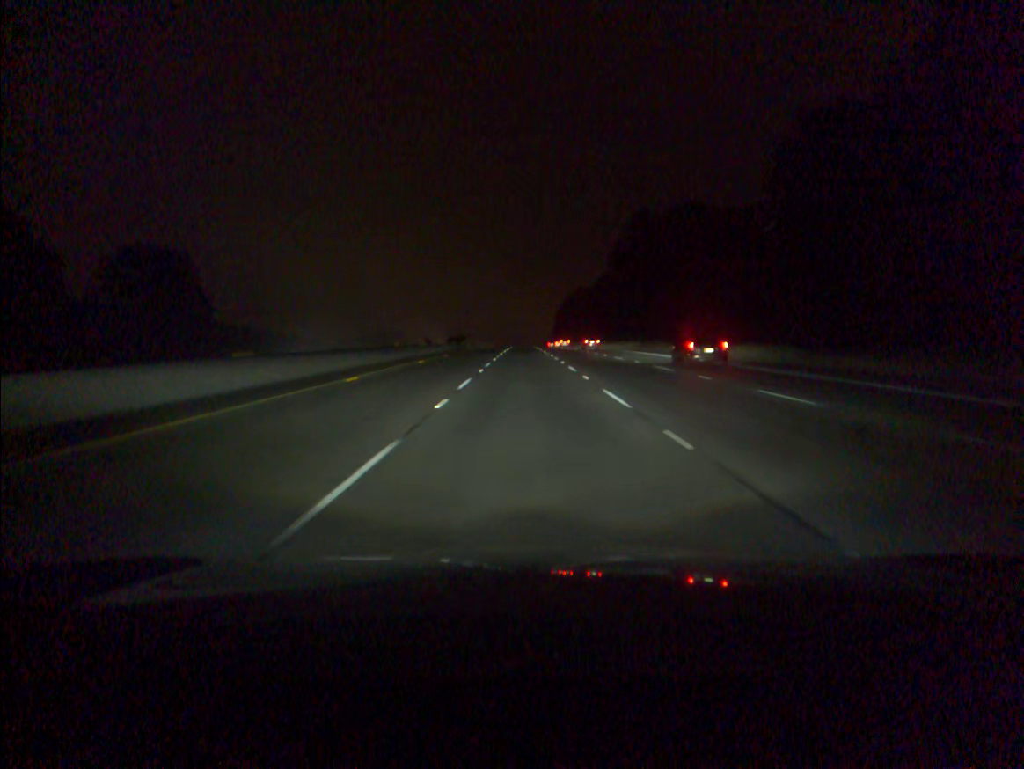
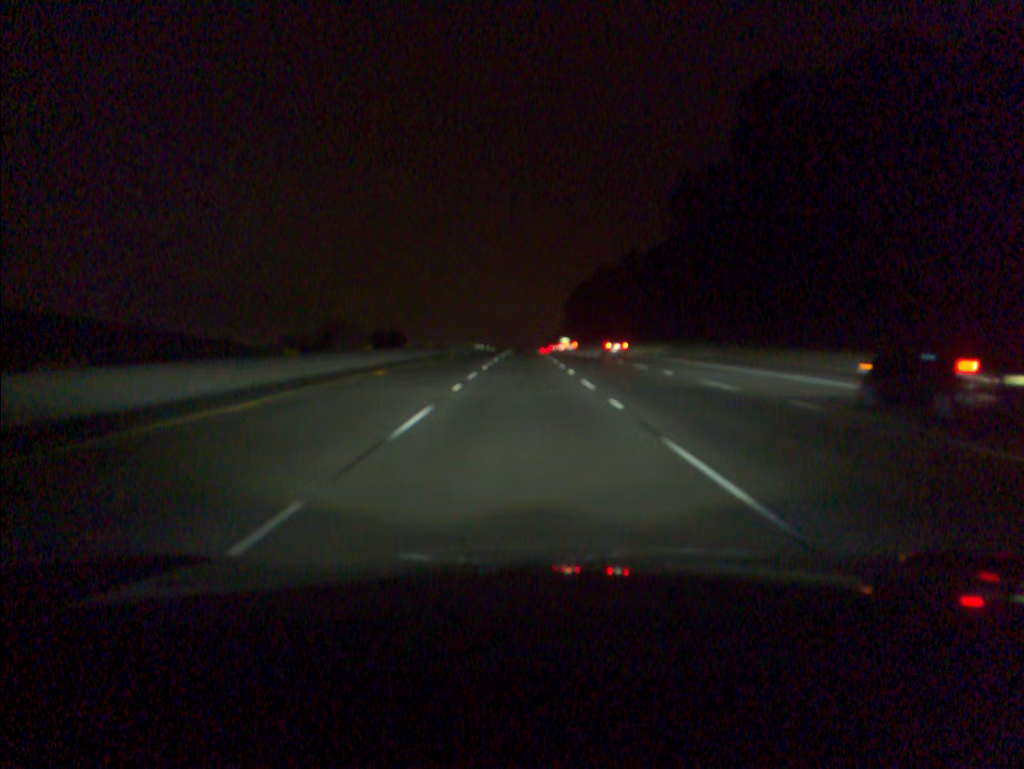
(0.0, +82.5) m; 0°
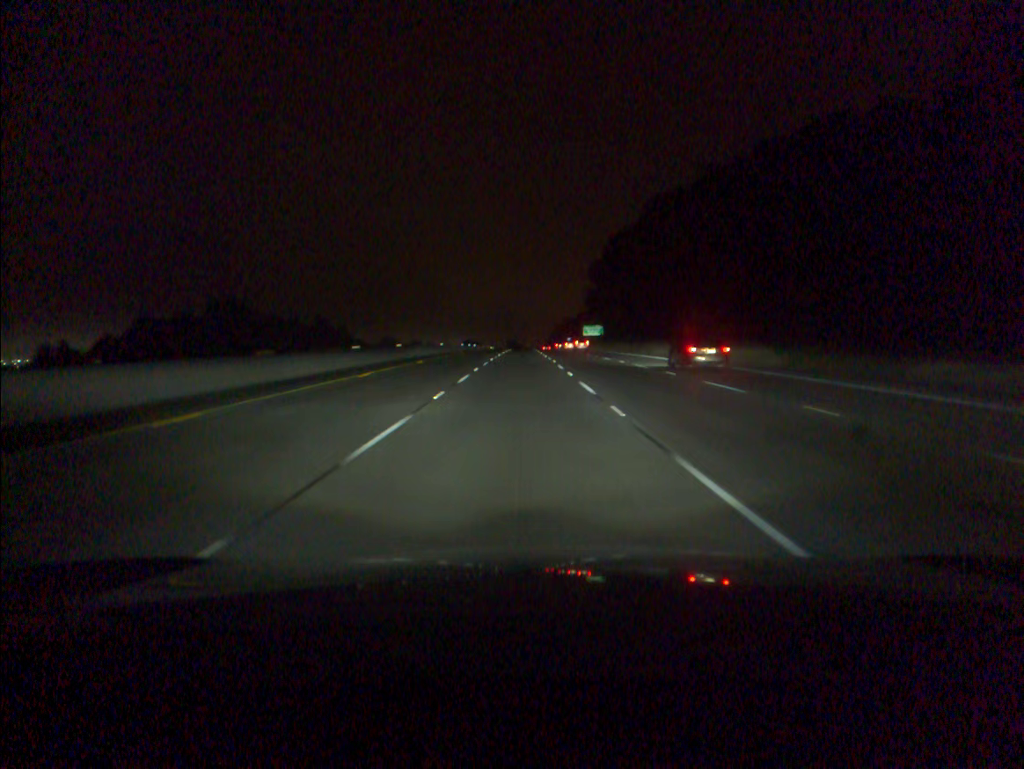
(0.0, +104.0) m; 0°
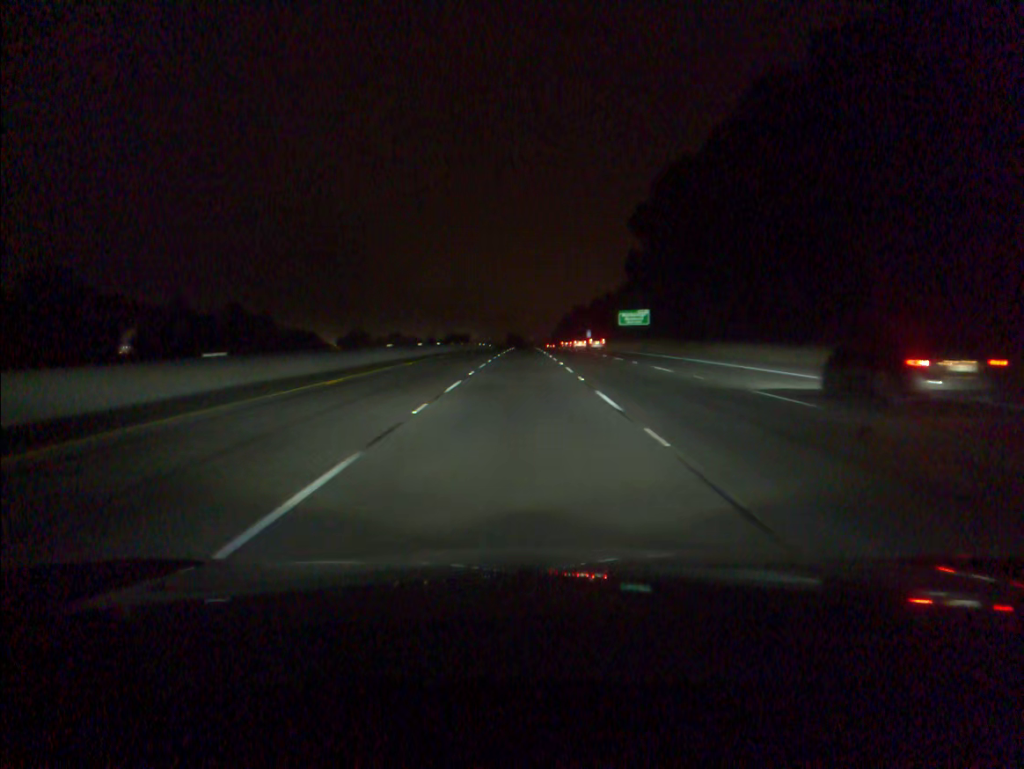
(-0.1, +62.9) m; 0°
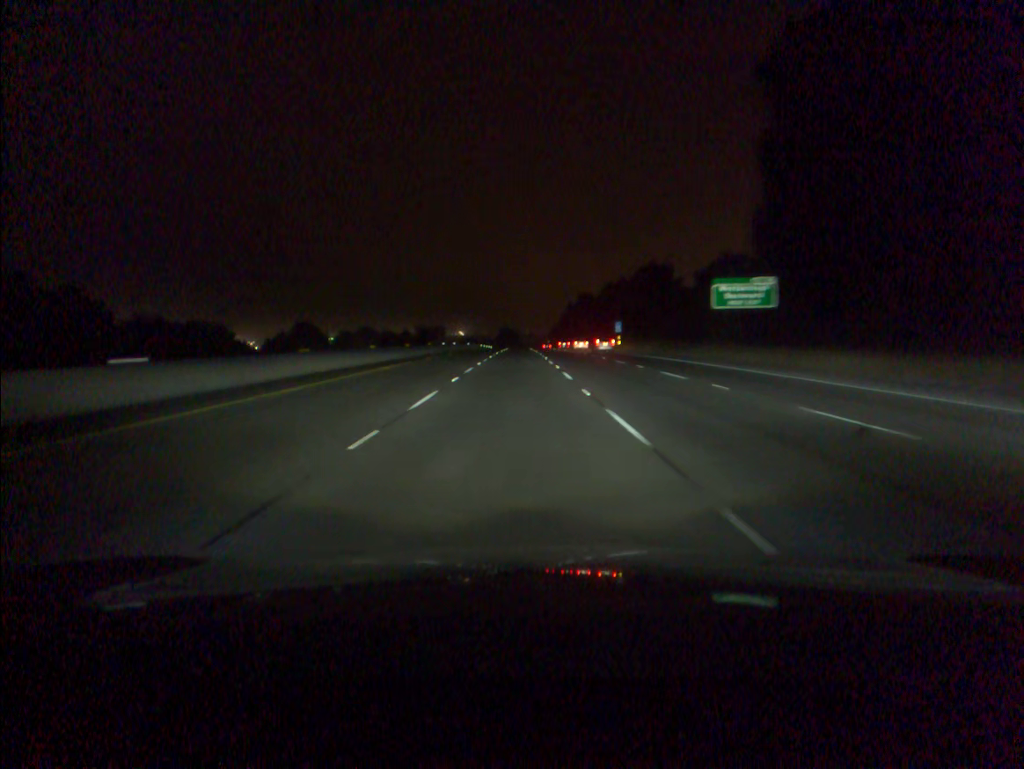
(+0.2, +63.0) m; 0°
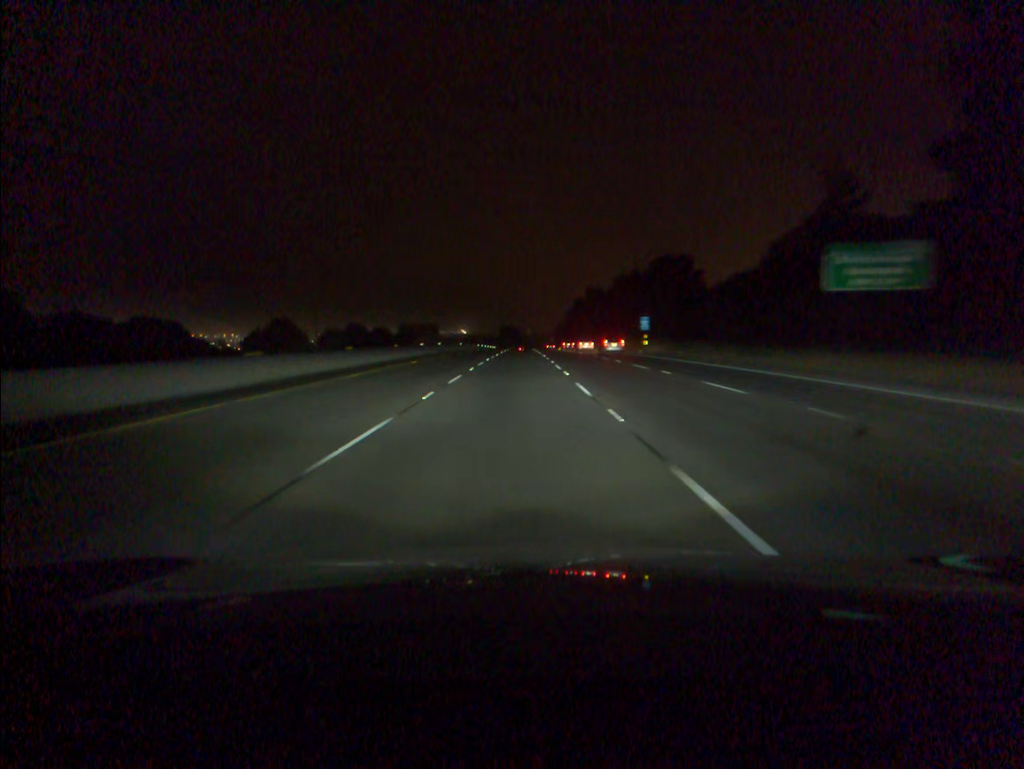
(0.0, +21.2) m; 0°
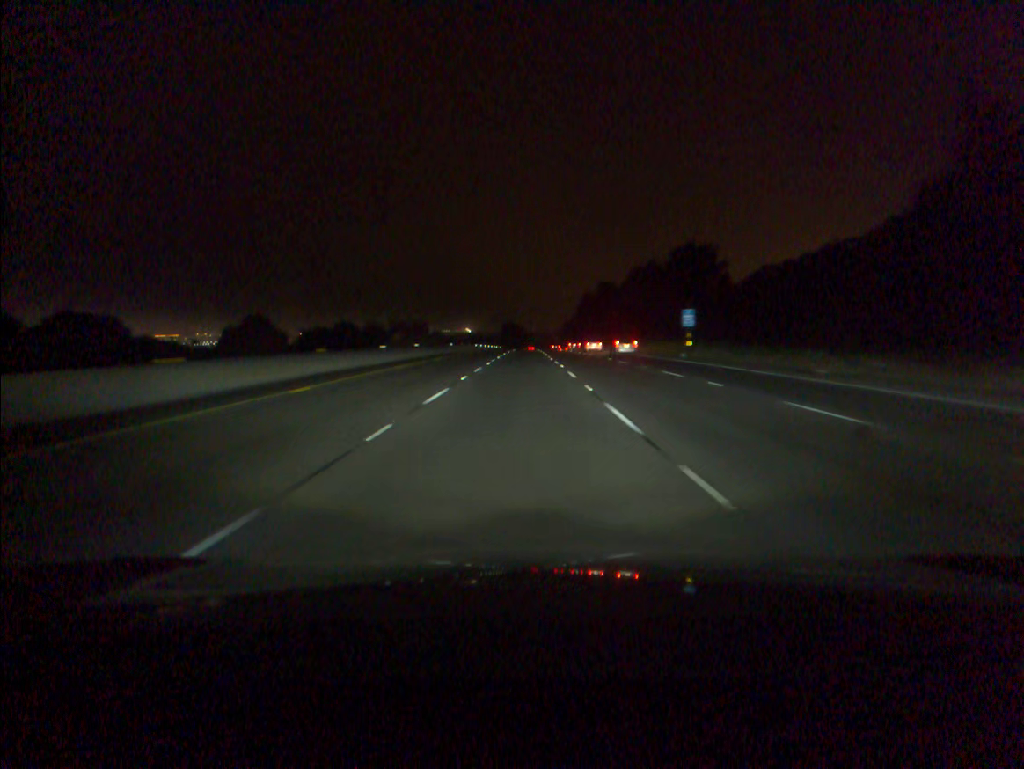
(-0.1, +21.3) m; 0°
